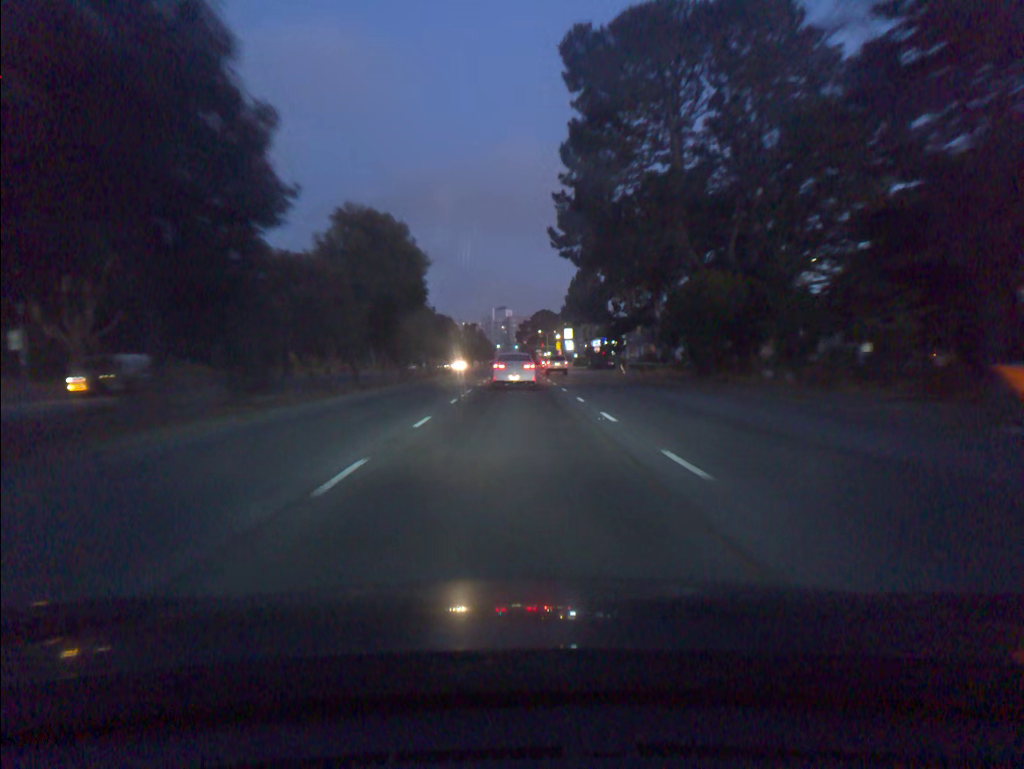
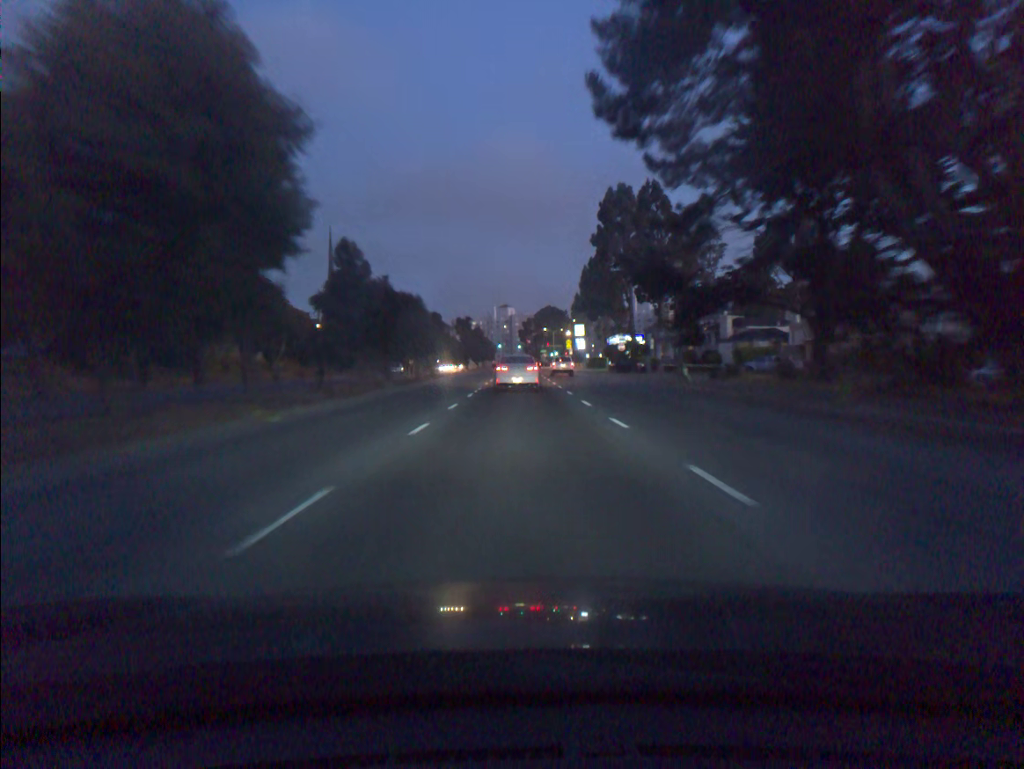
(0.0, +23.2) m; 0°
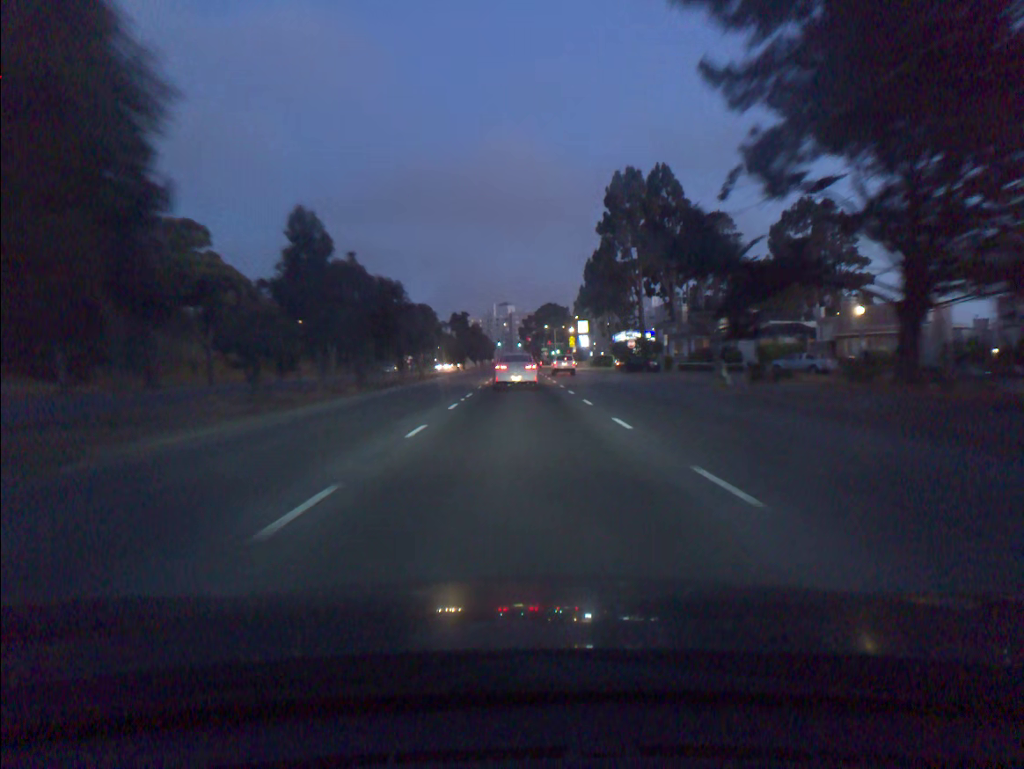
(0.0, +7.6) m; 0°
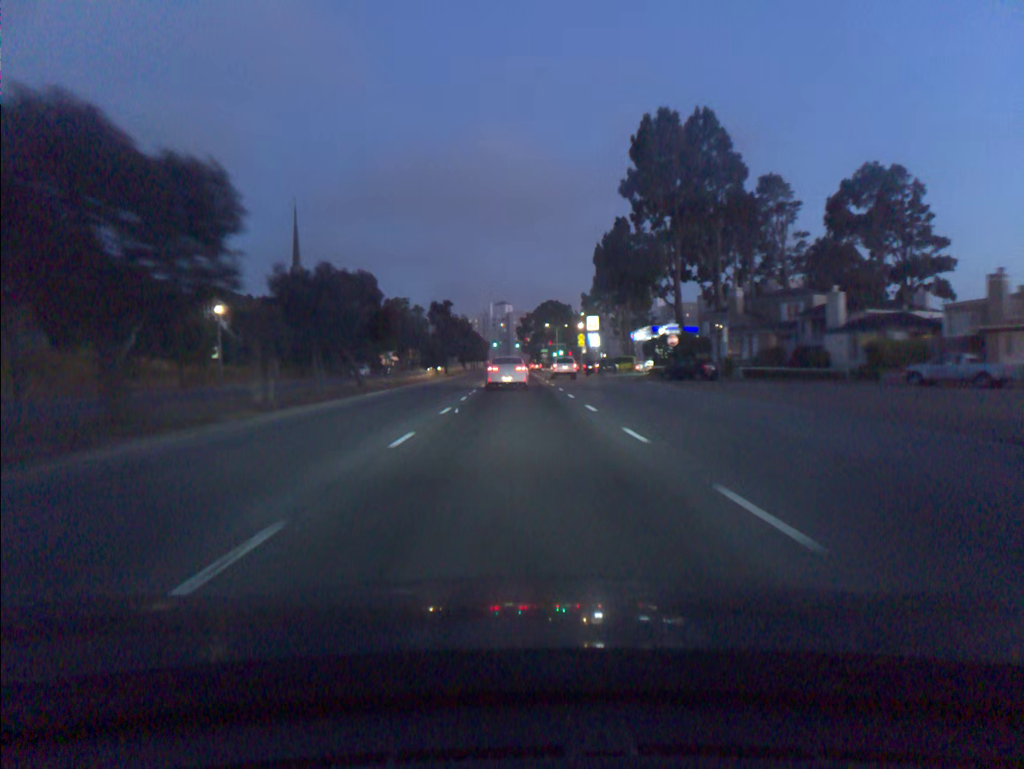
(0.0, +22.8) m; 0°
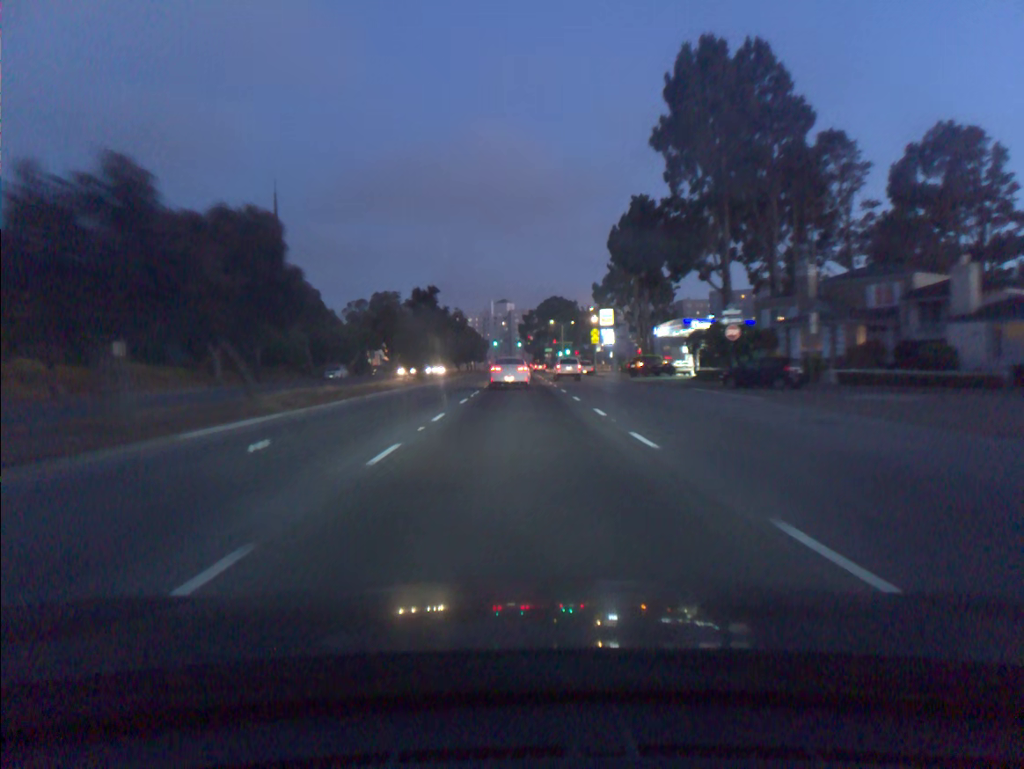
(0.0, +15.7) m; 0°
